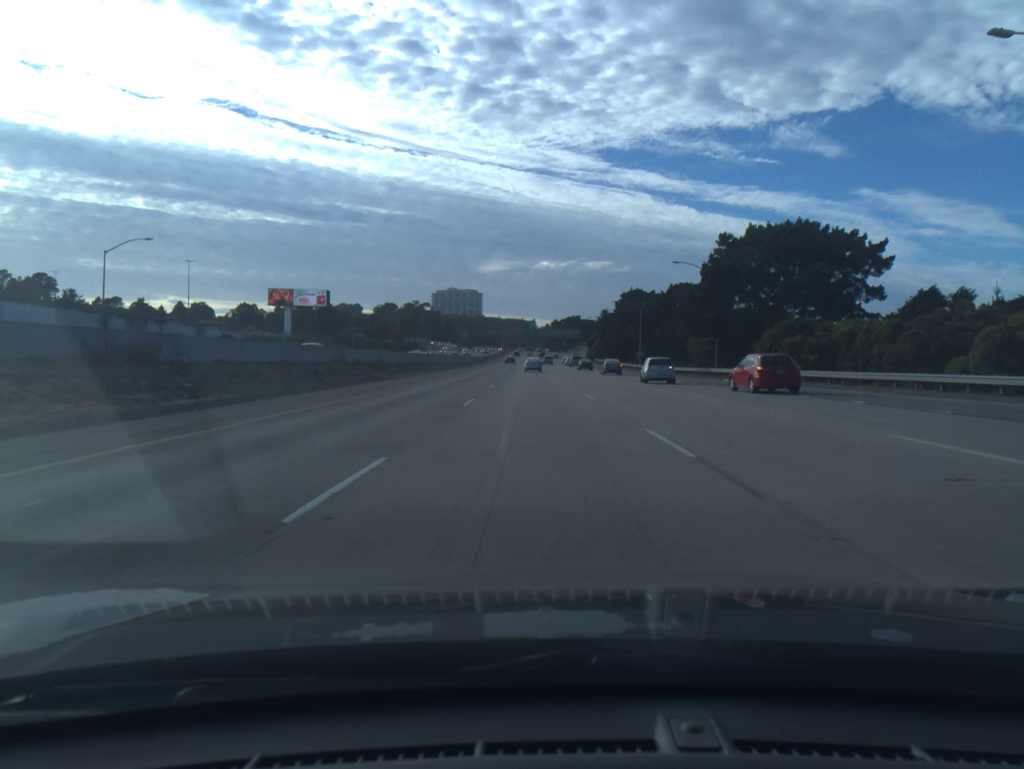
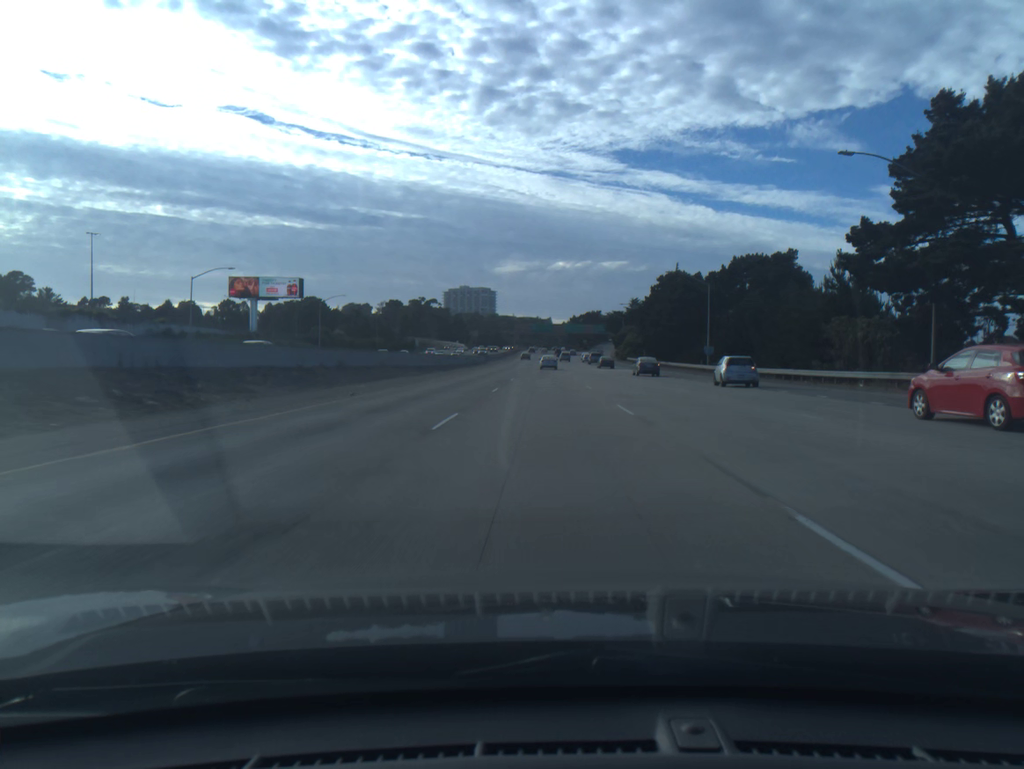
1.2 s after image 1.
(-0.4, +36.4) m; -1°
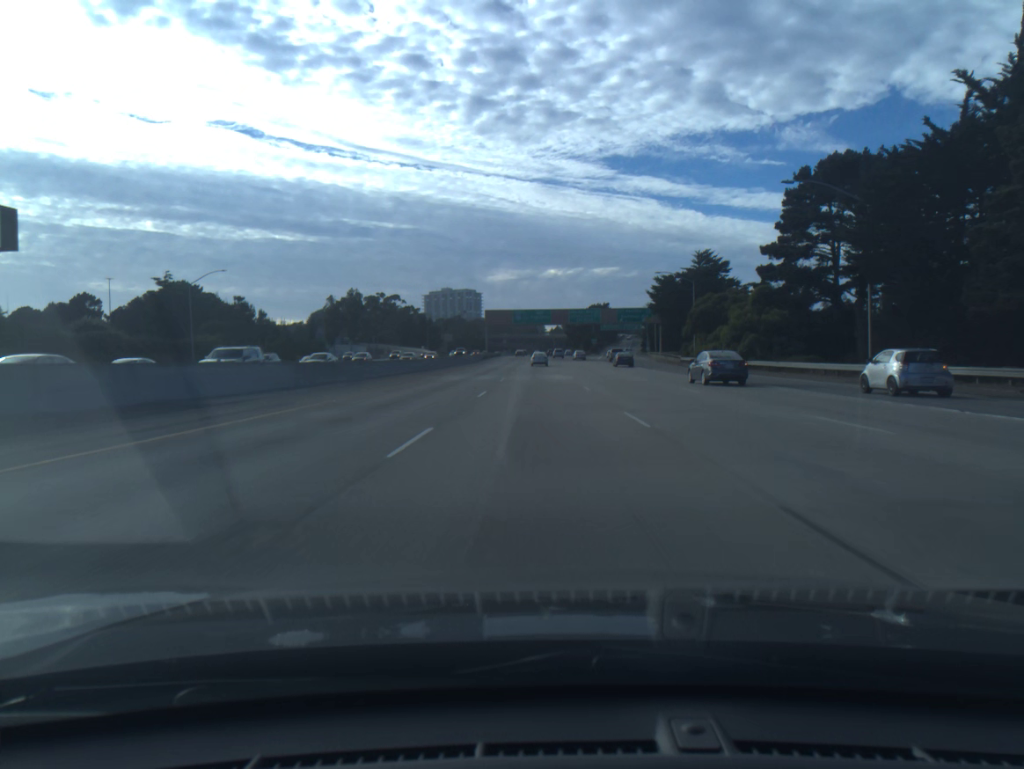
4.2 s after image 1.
(+0.3, +91.3) m; 0°
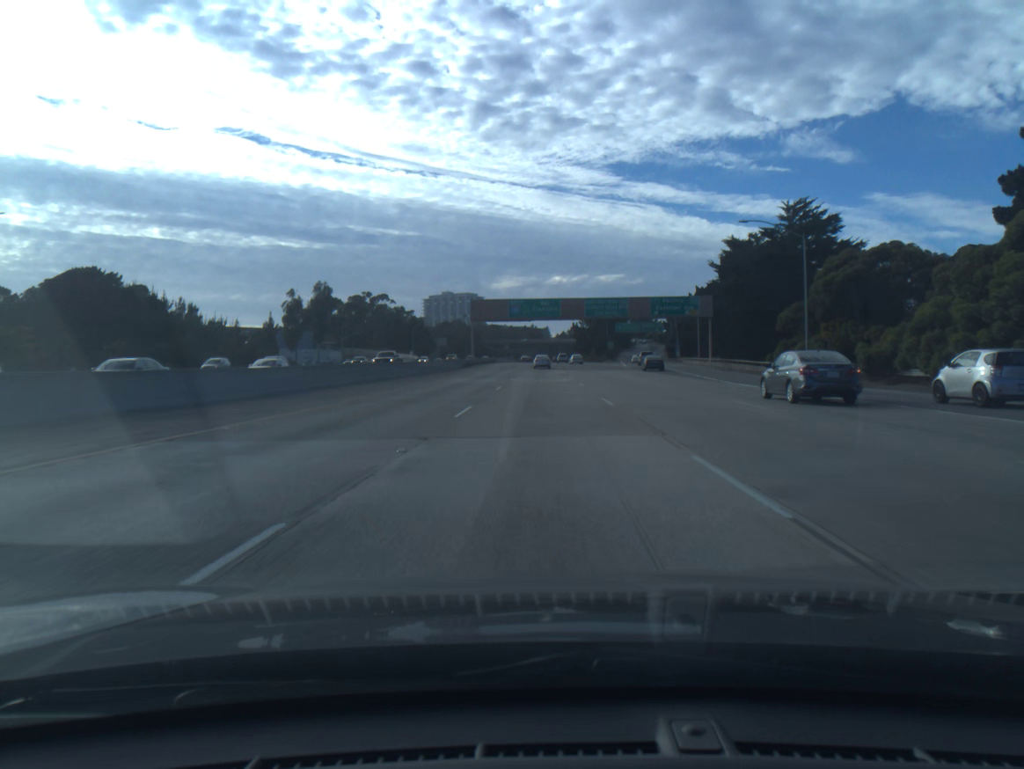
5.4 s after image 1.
(-0.1, +36.6) m; 0°
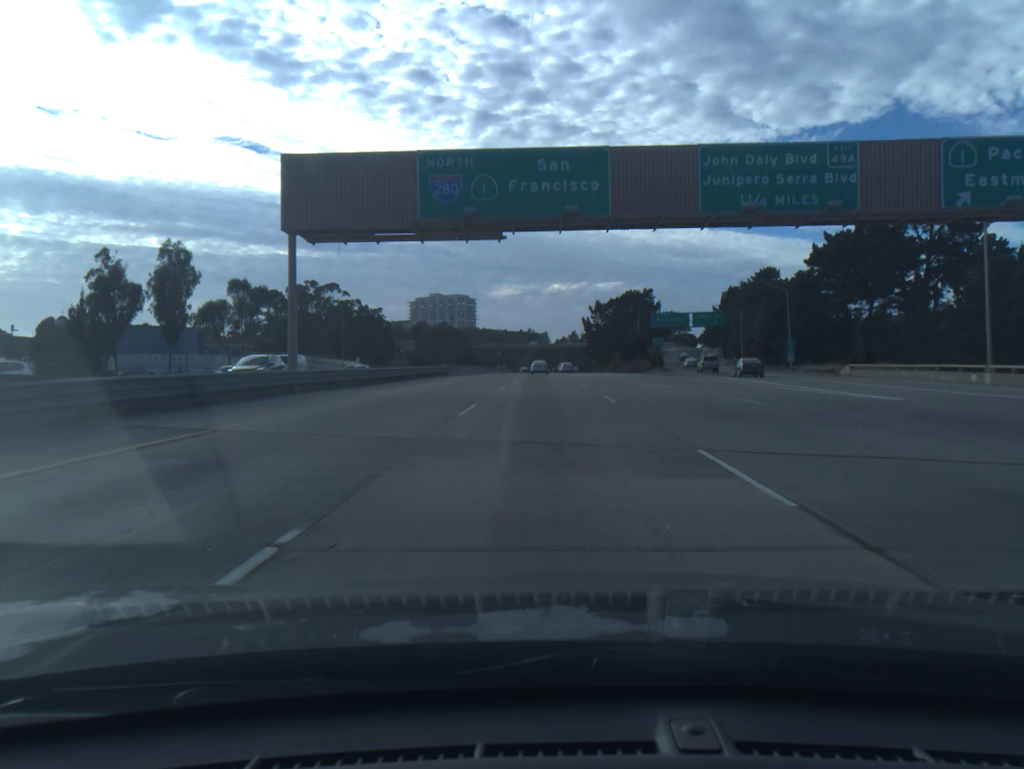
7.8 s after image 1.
(0.0, +72.7) m; 0°
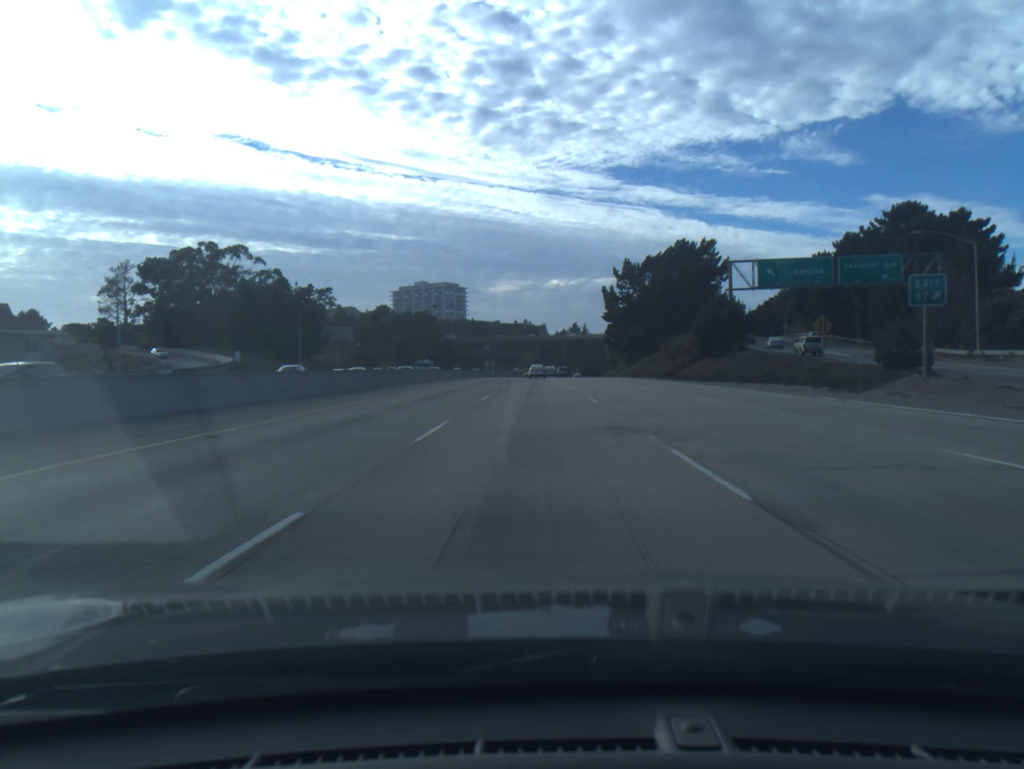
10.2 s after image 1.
(+0.2, +72.3) m; 0°
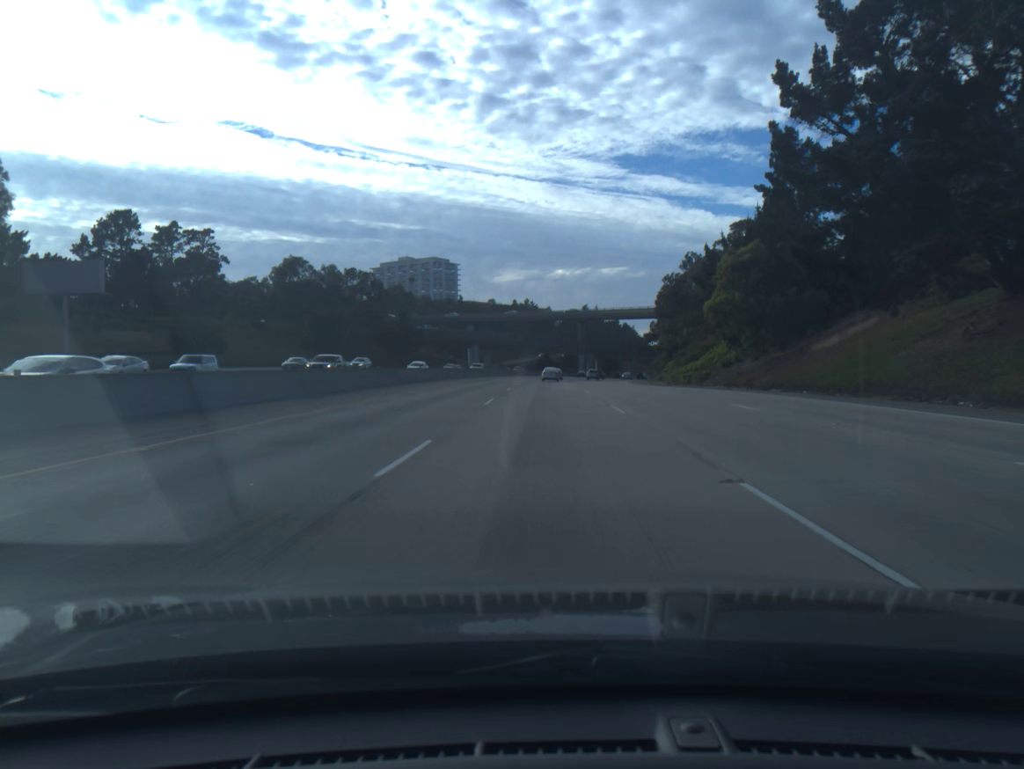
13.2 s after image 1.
(-0.4, +91.0) m; 0°
